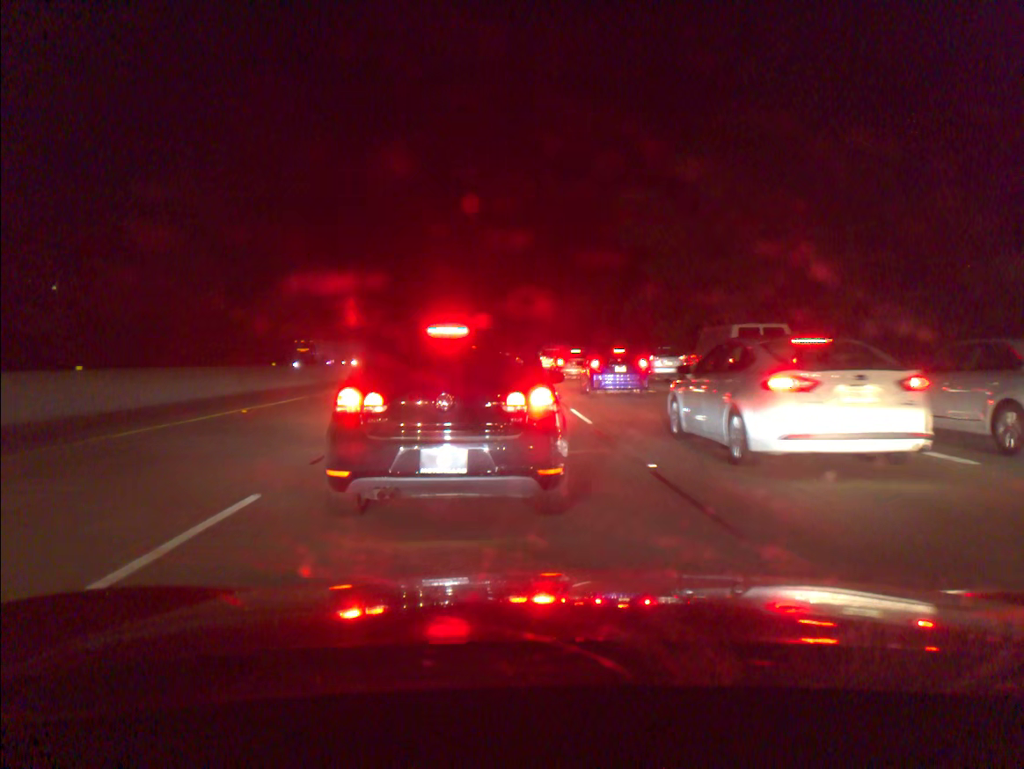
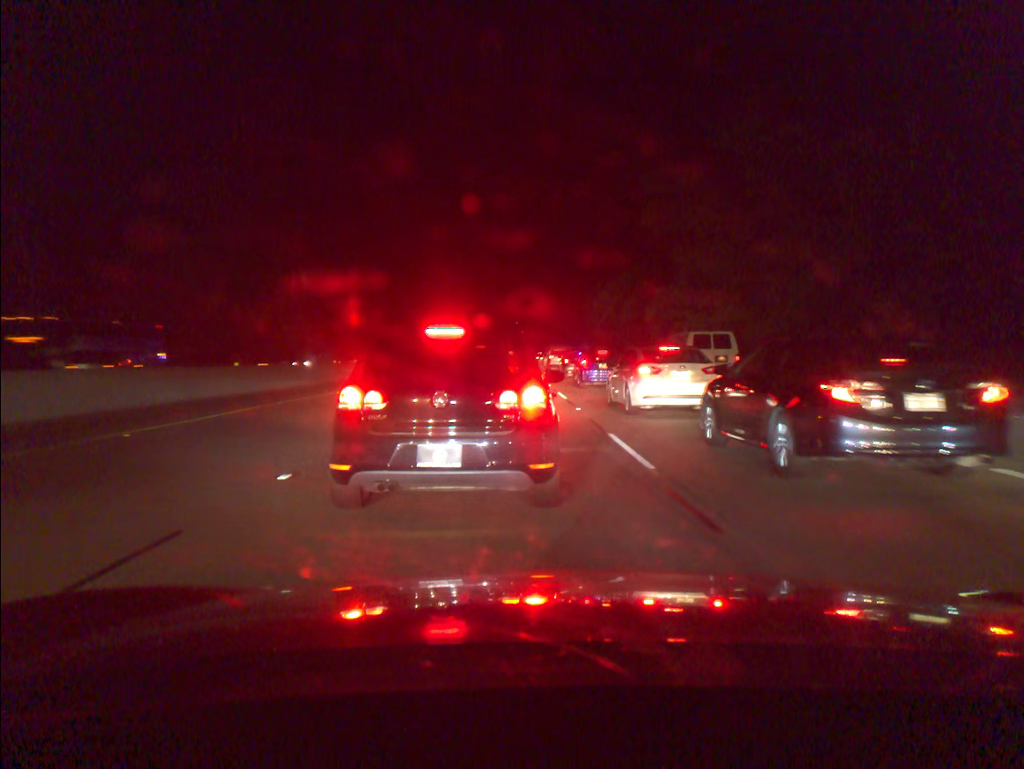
(0.0, +5.7) m; -1°
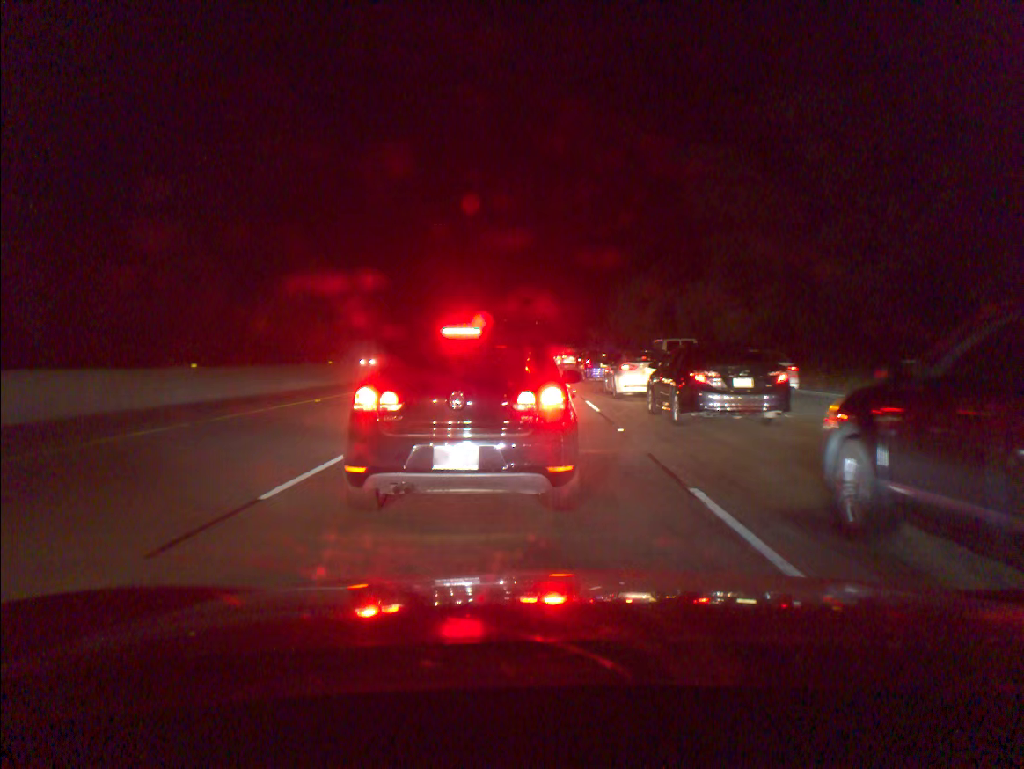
(-0.1, +5.0) m; 0°
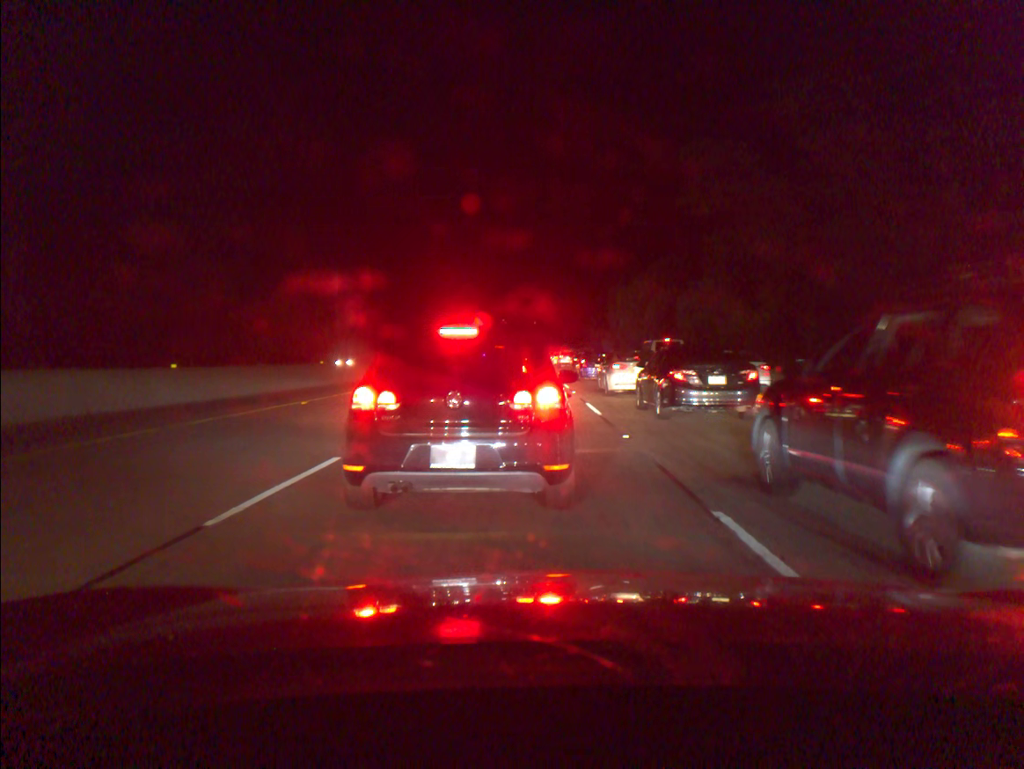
(0.0, +1.1) m; -1°
